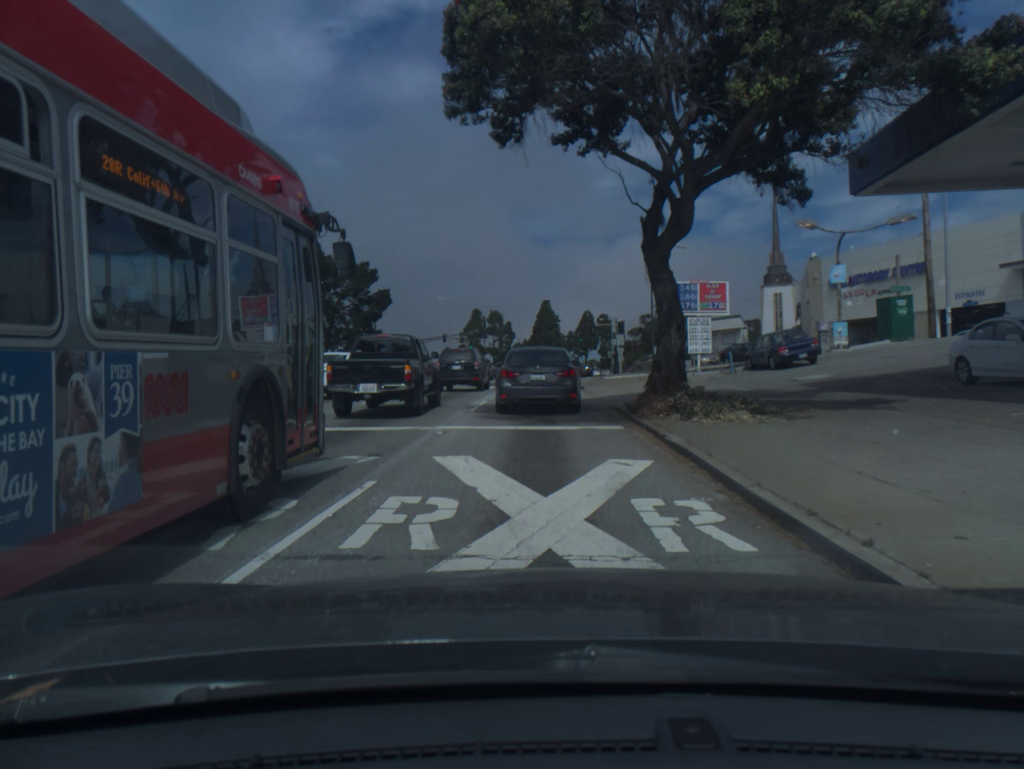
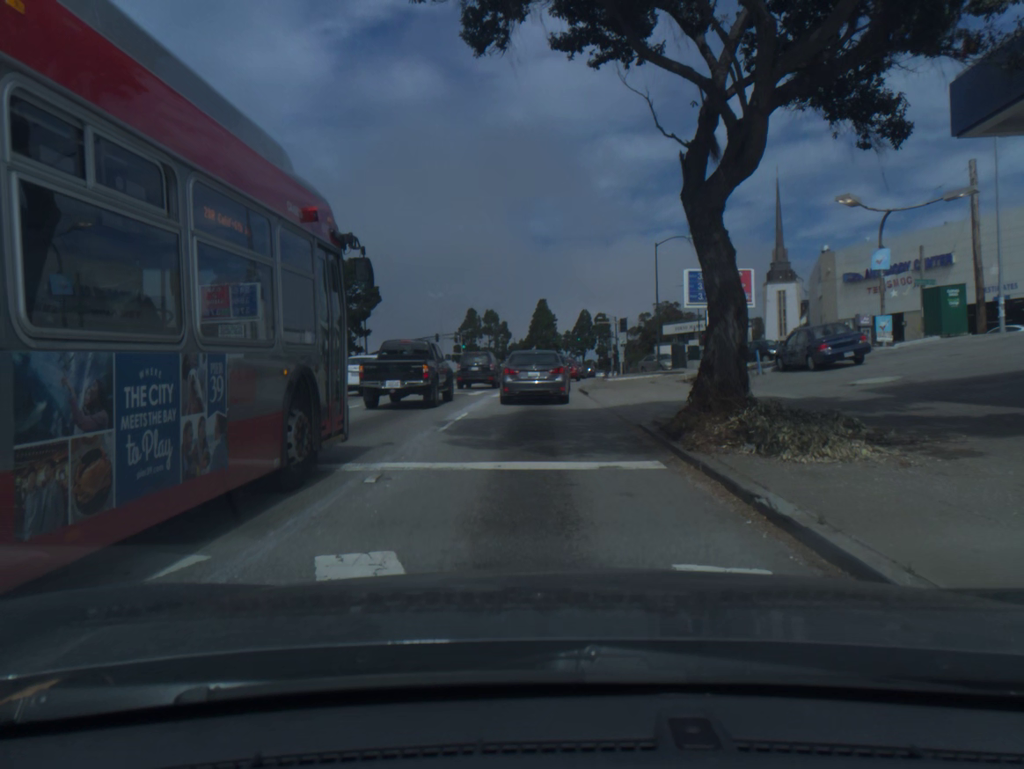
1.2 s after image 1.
(0.0, +4.6) m; 0°
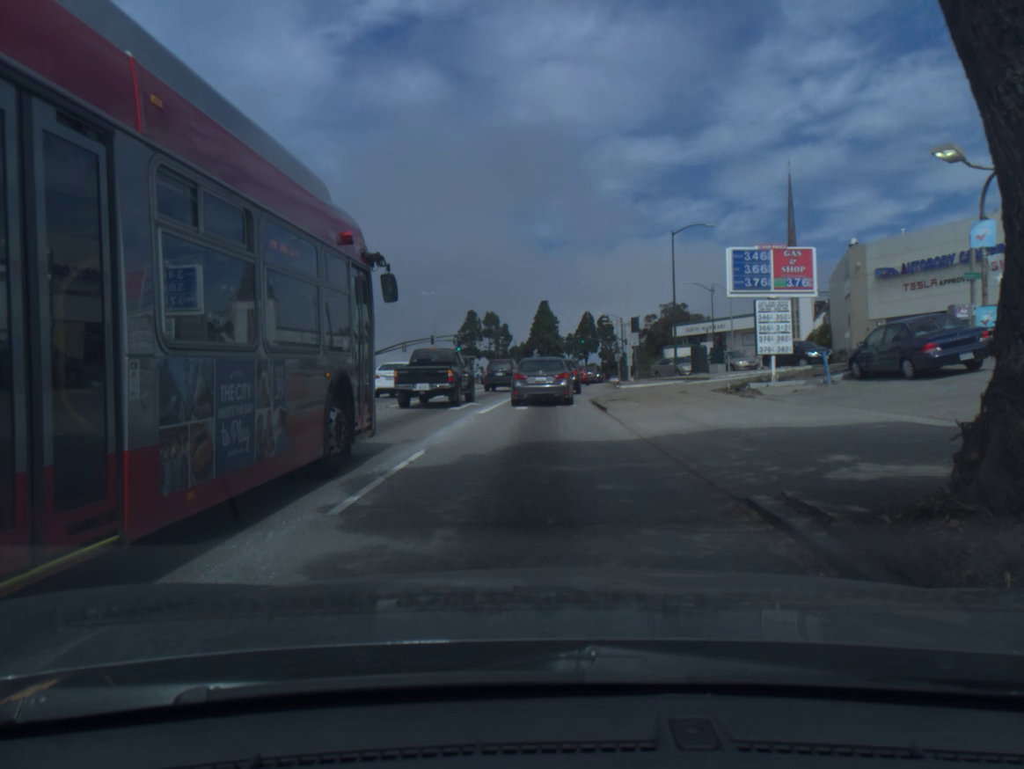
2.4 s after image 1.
(0.0, +6.5) m; 0°
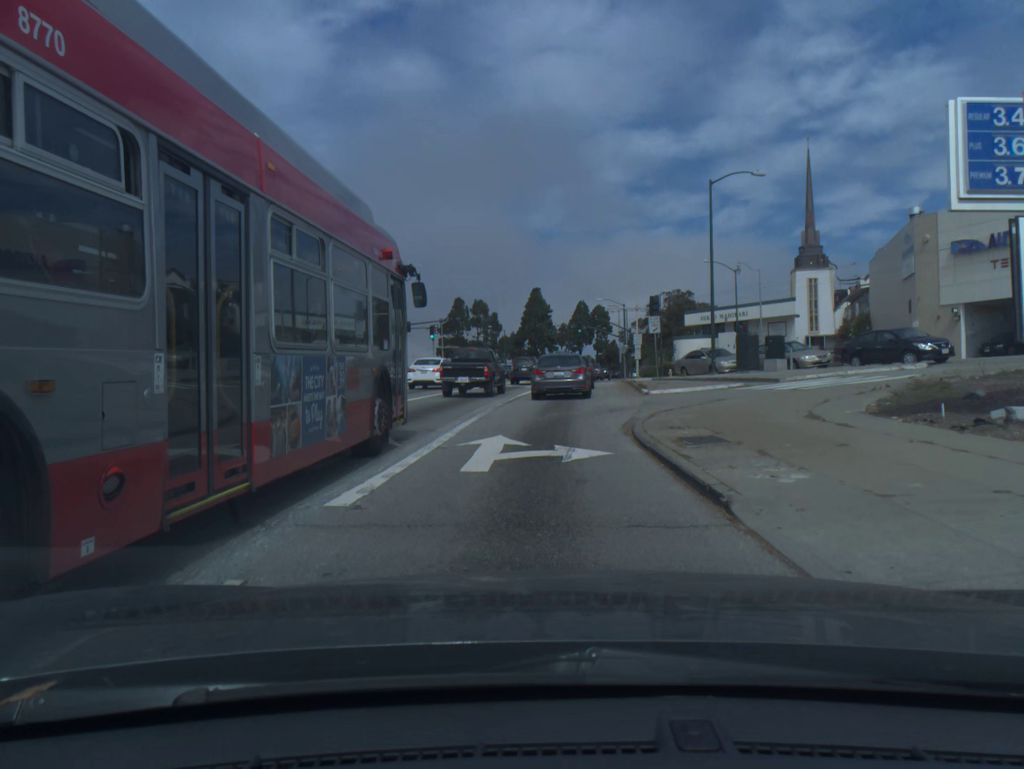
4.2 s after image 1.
(+0.1, +12.9) m; +1°
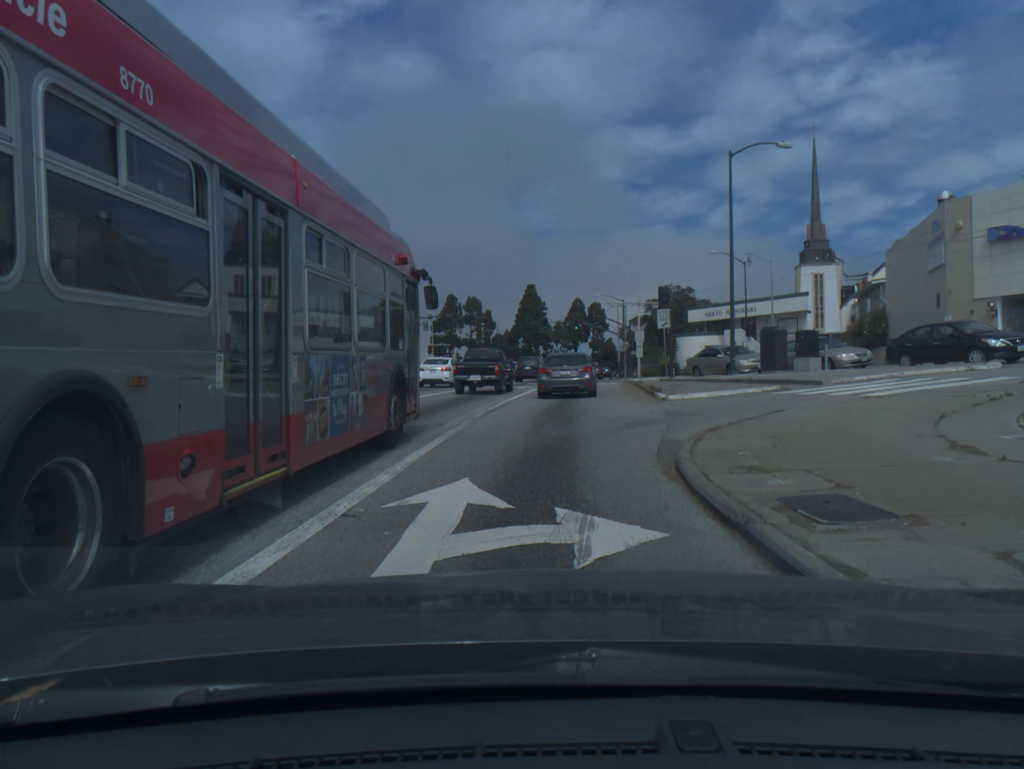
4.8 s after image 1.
(0.0, +4.8) m; 0°
